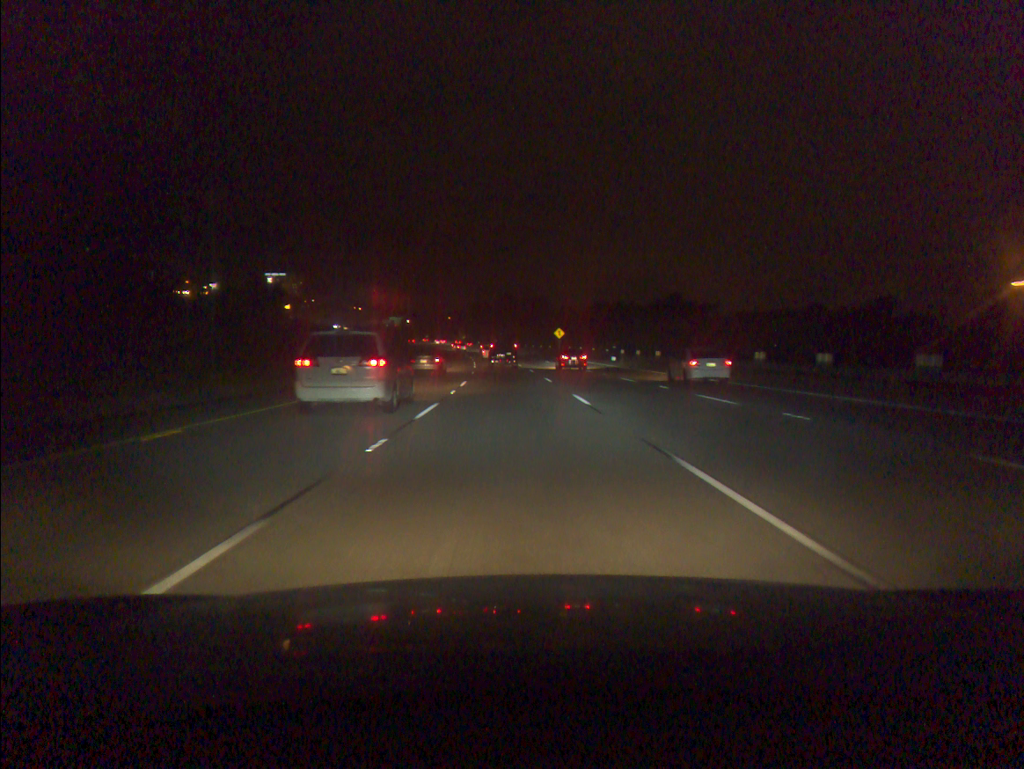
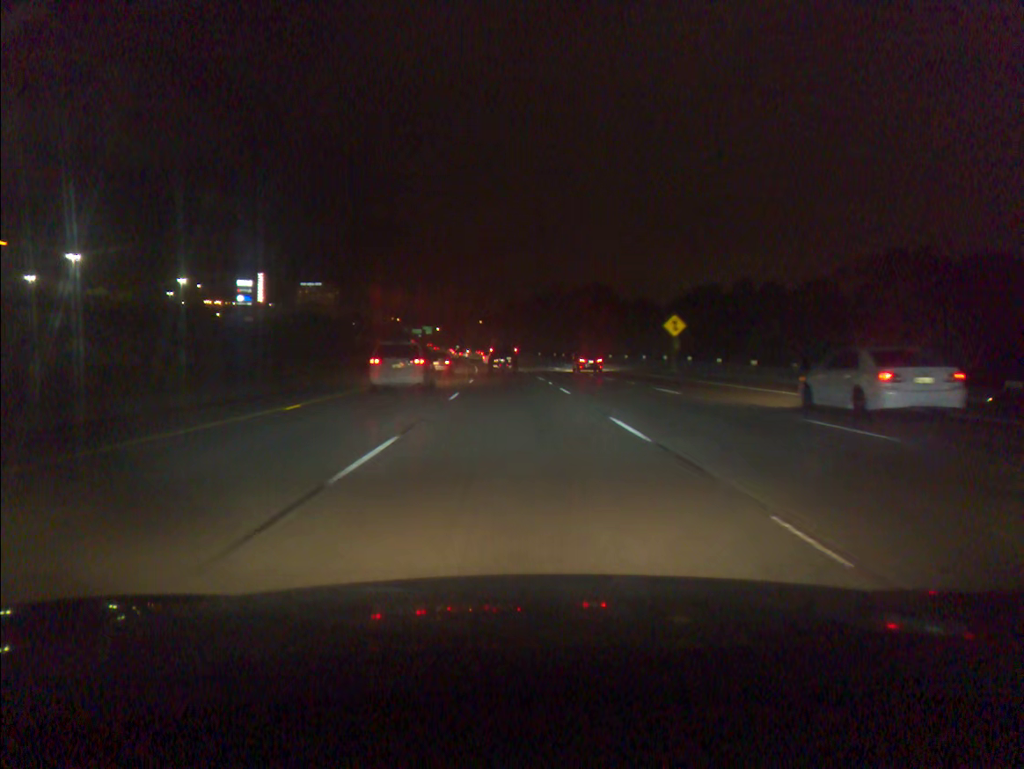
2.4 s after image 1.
(-1.9, +66.3) m; -3°
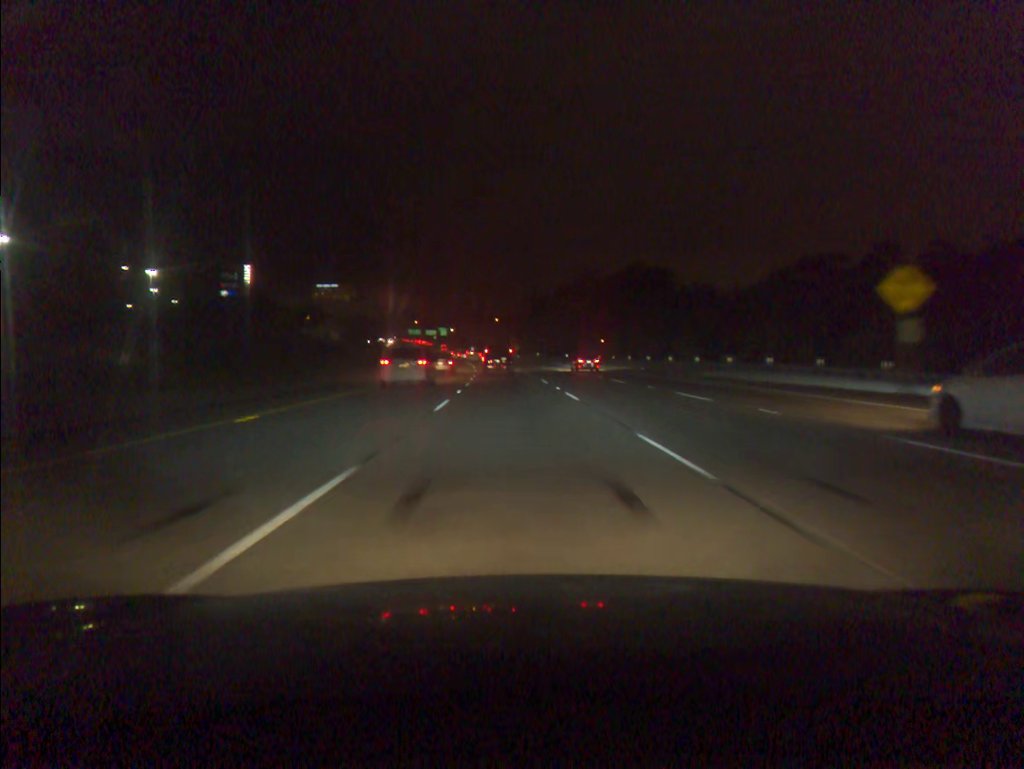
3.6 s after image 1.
(-0.4, +32.7) m; -2°
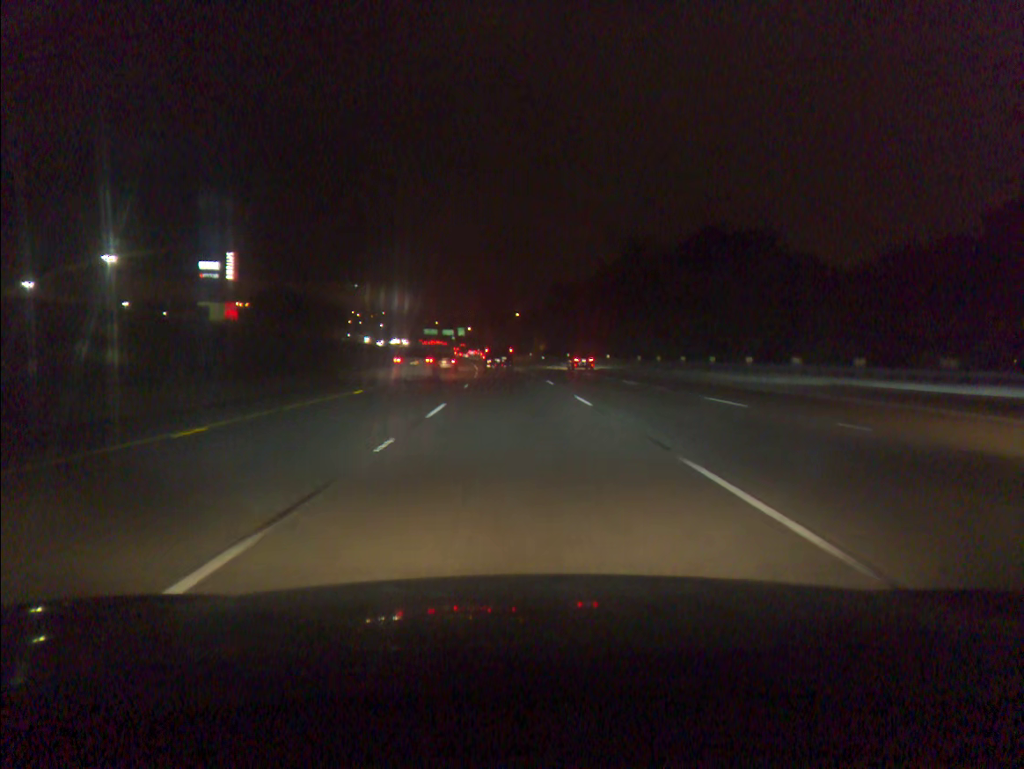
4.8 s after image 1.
(-0.5, +32.4) m; -2°
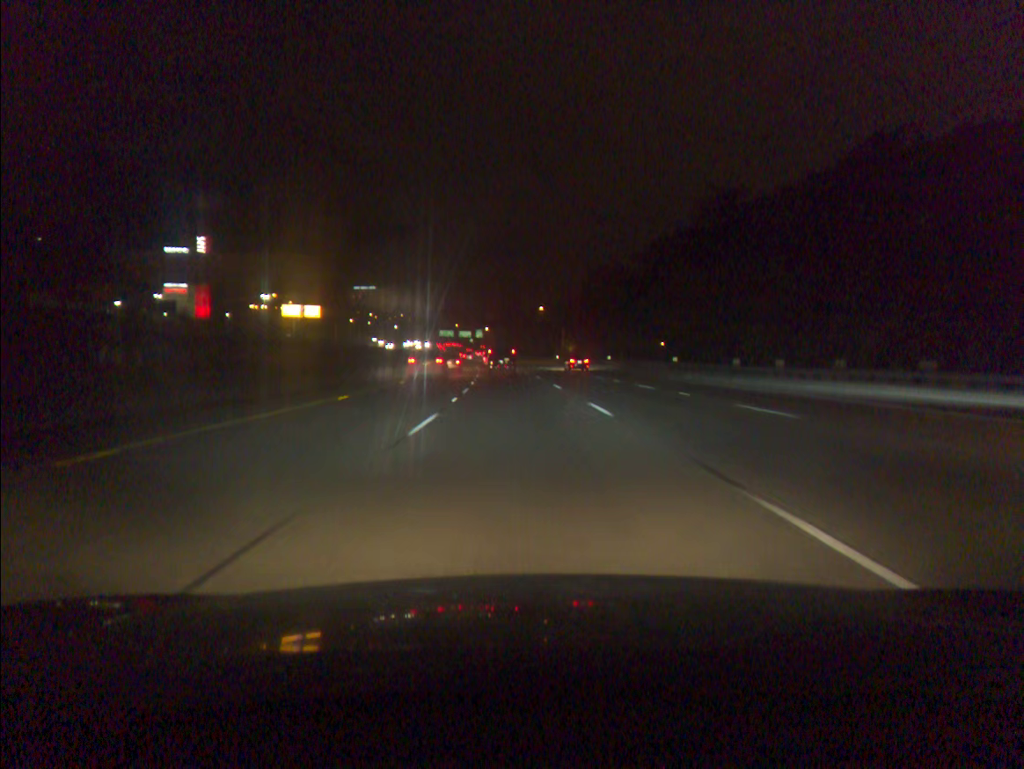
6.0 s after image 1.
(-0.5, +32.2) m; -2°
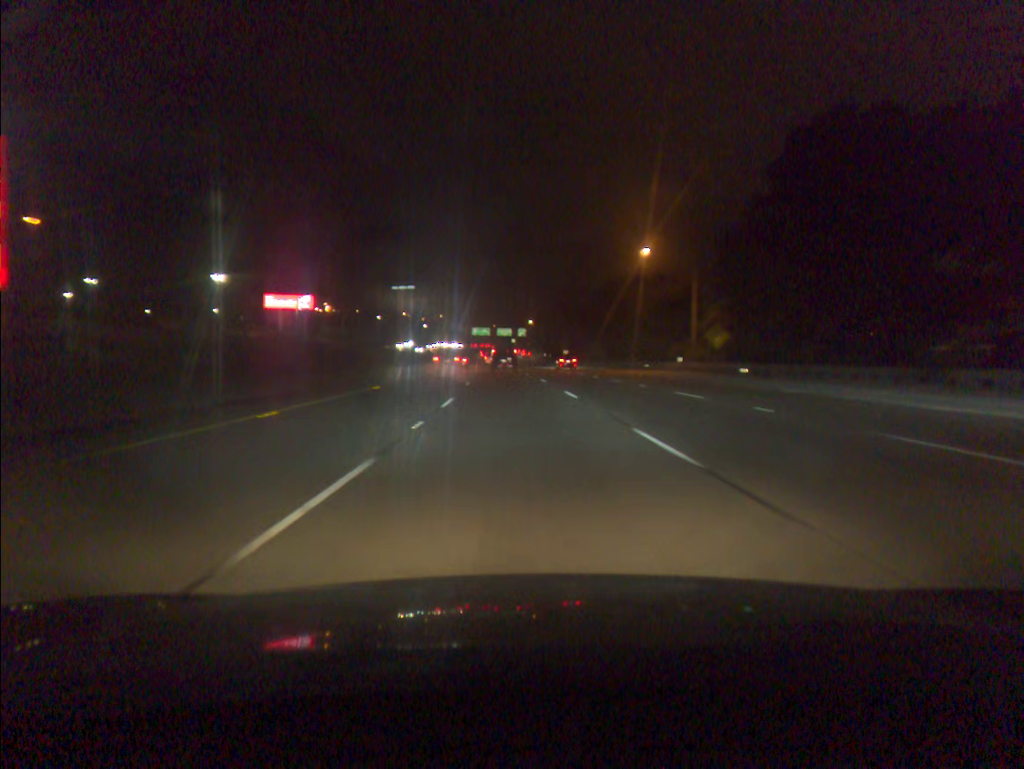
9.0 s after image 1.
(-2.5, +80.4) m; -4°
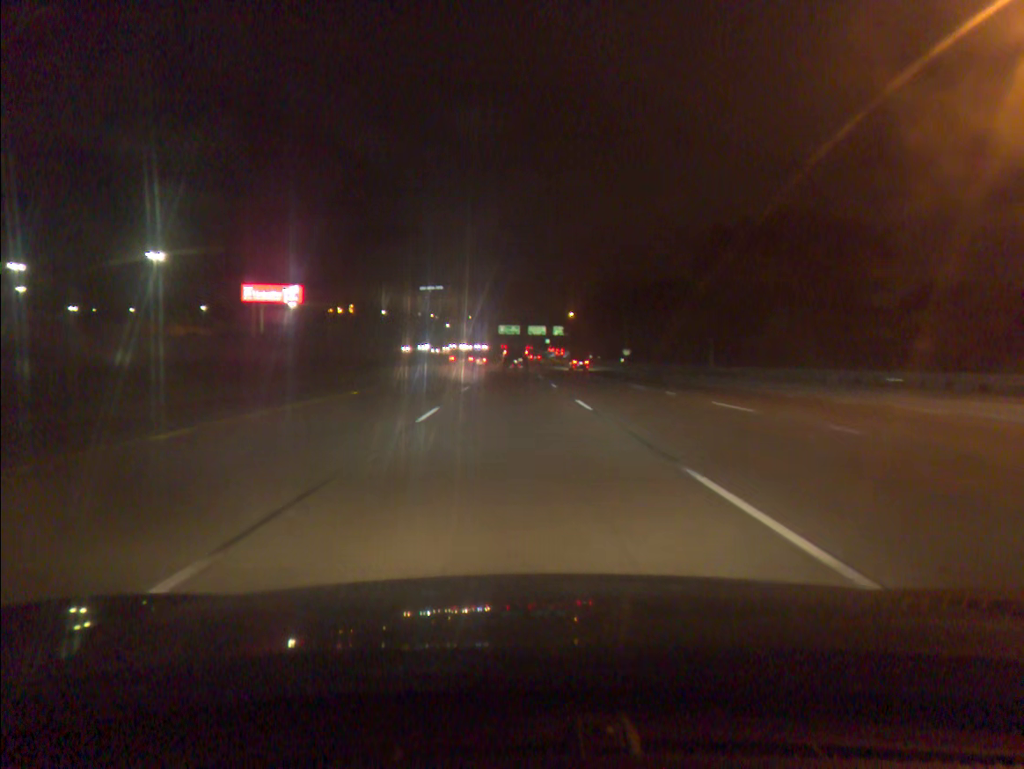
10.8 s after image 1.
(-0.9, +48.6) m; -2°
